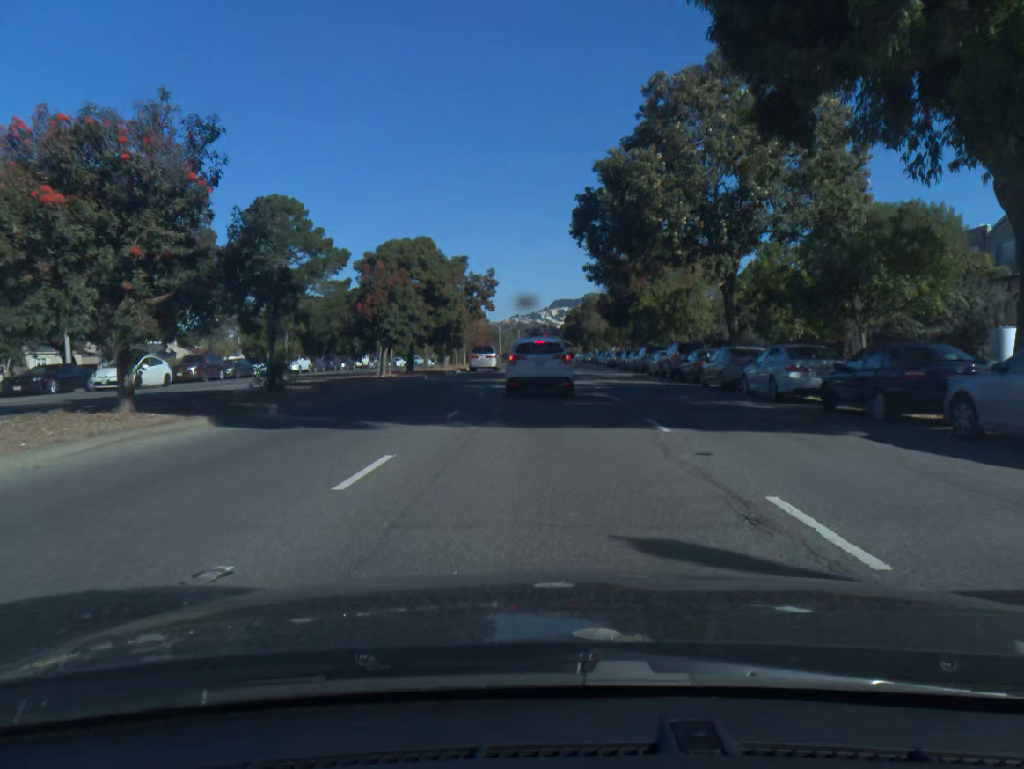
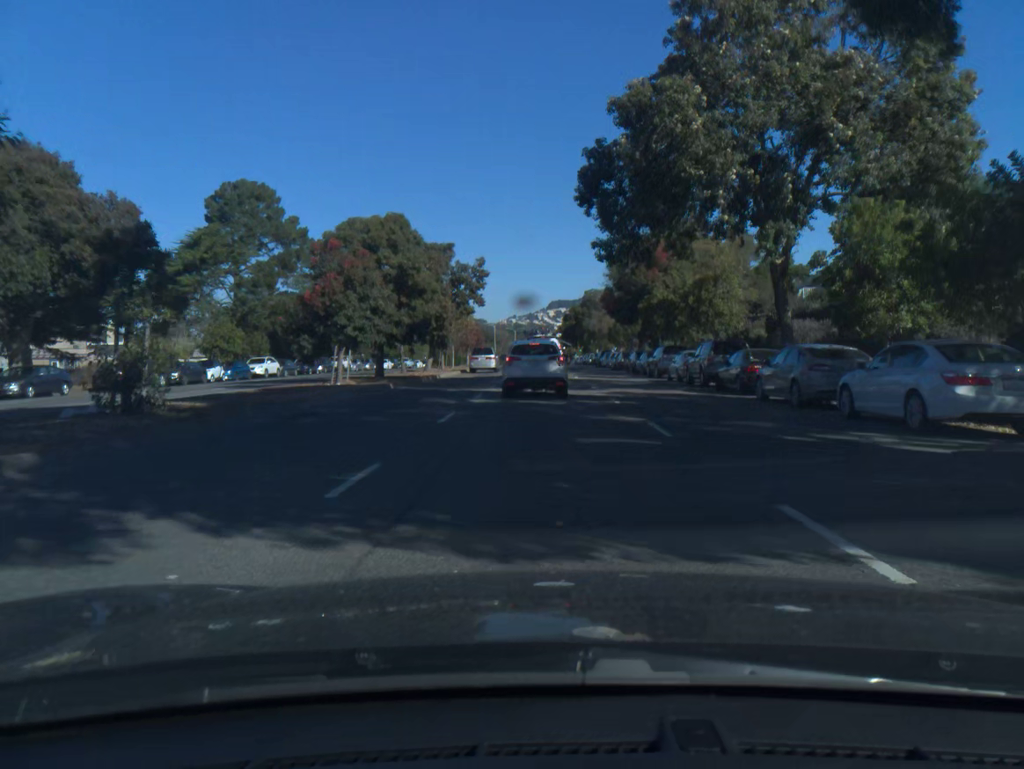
(0.0, +7.8) m; 0°
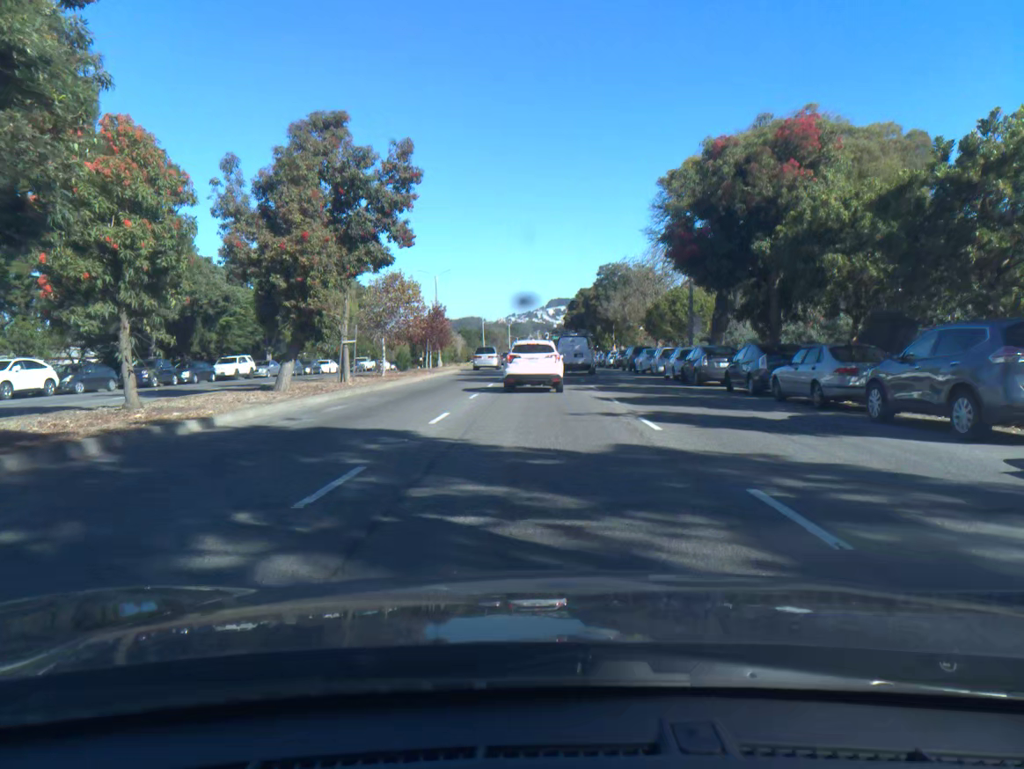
(0.0, +29.5) m; 0°
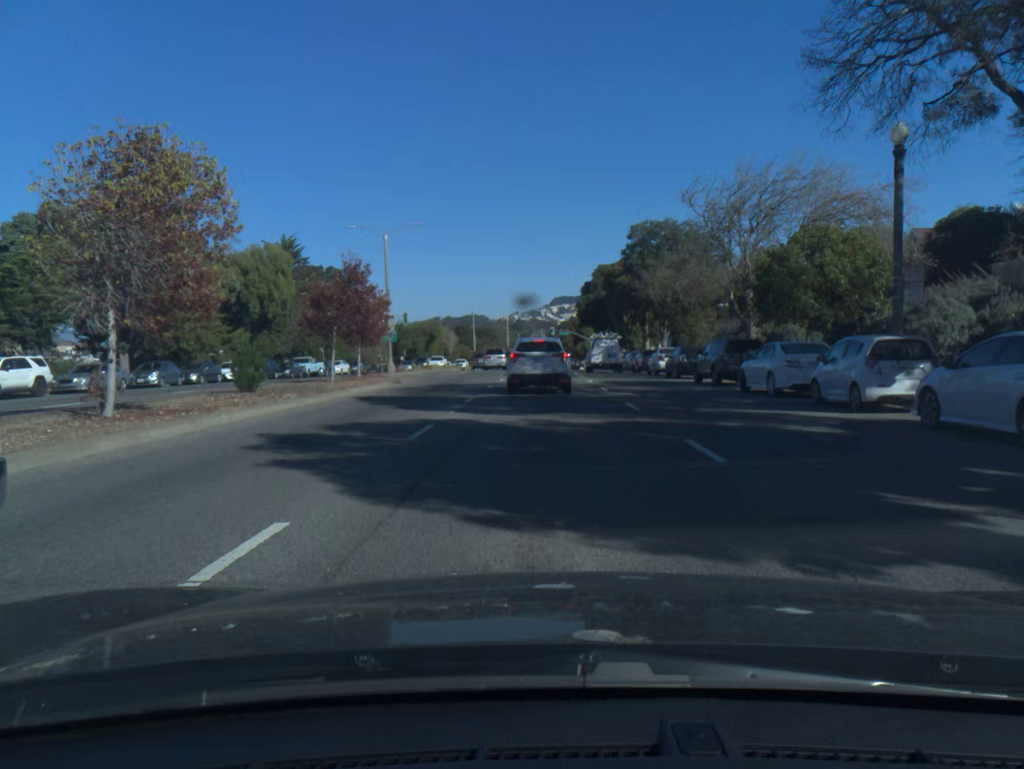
(-0.1, +24.9) m; 0°
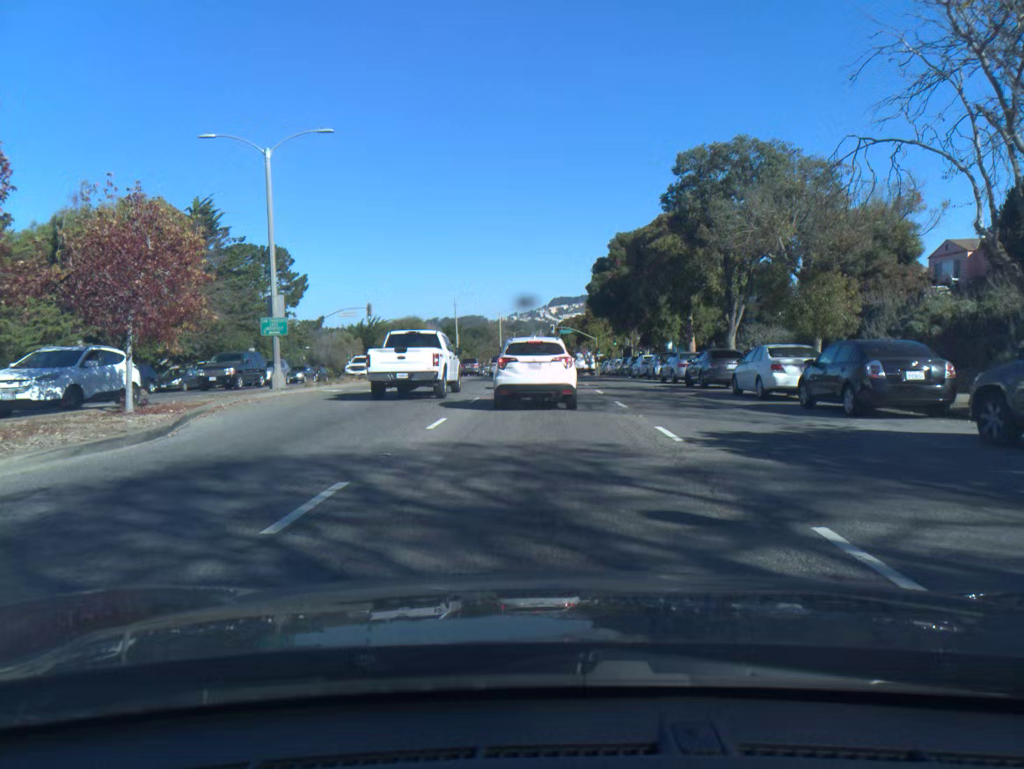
(0.0, +20.3) m; 0°
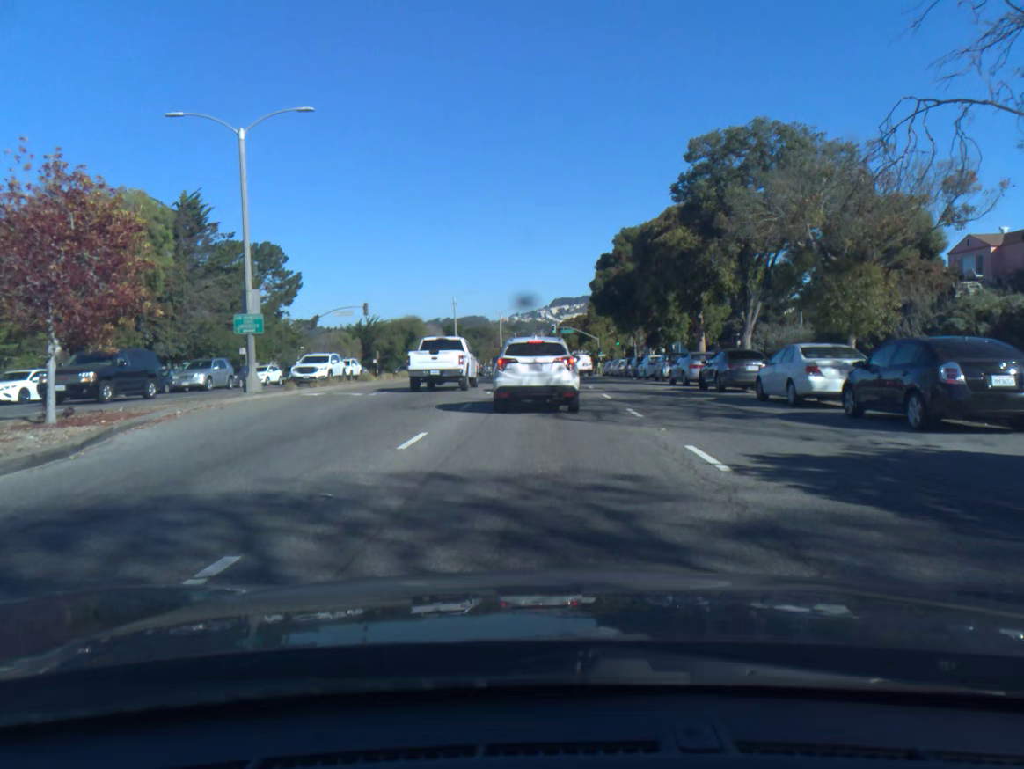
(0.0, +2.7) m; 0°
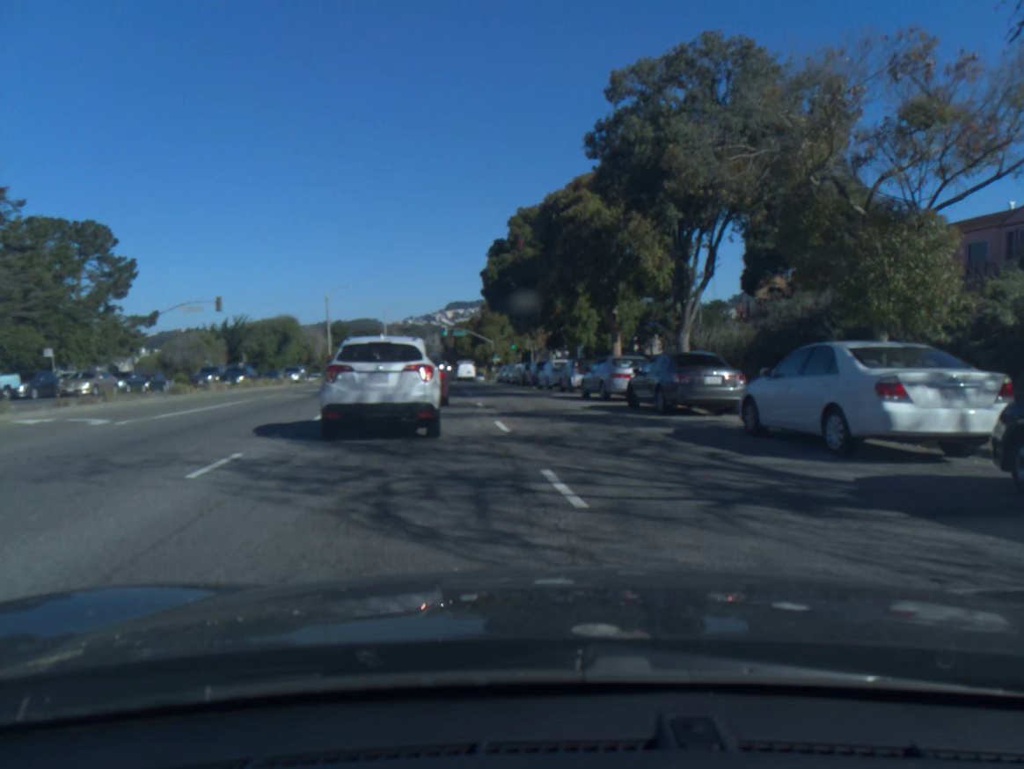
(+0.7, +8.8) m; +9°
